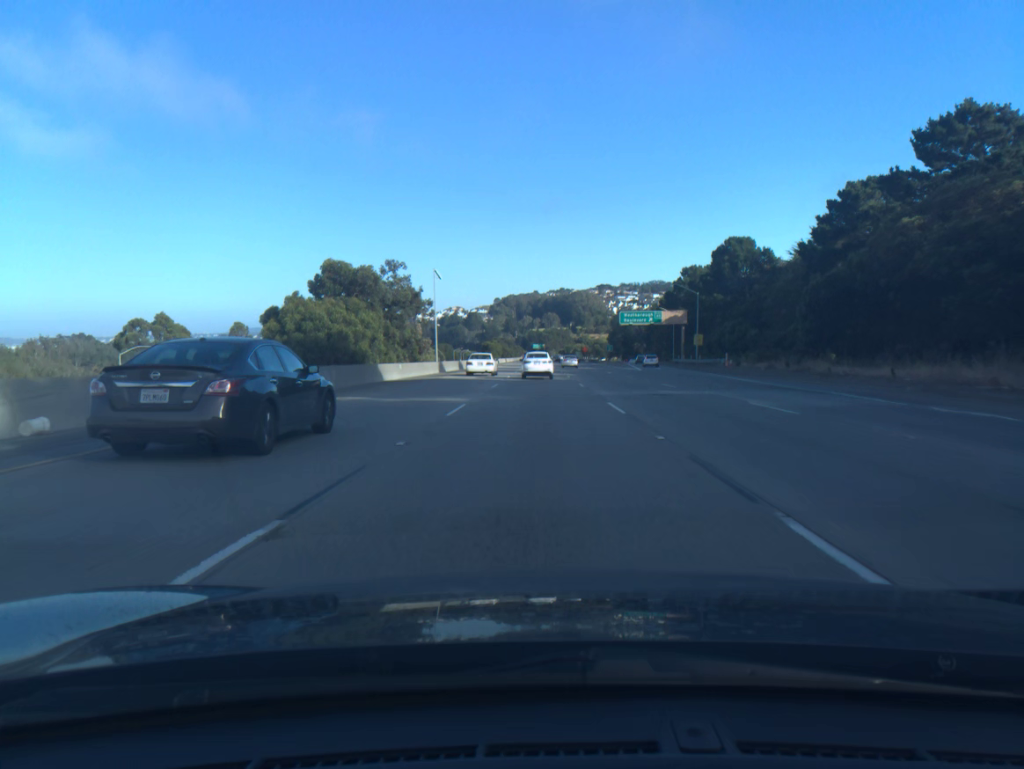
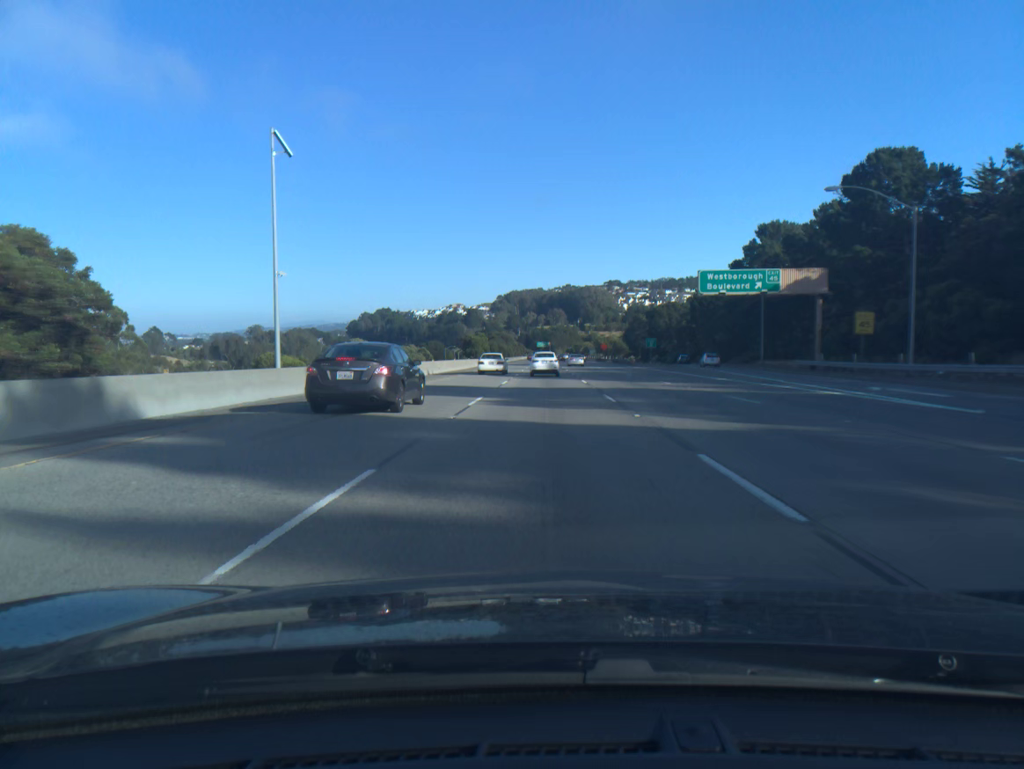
(-0.3, +54.8) m; 0°
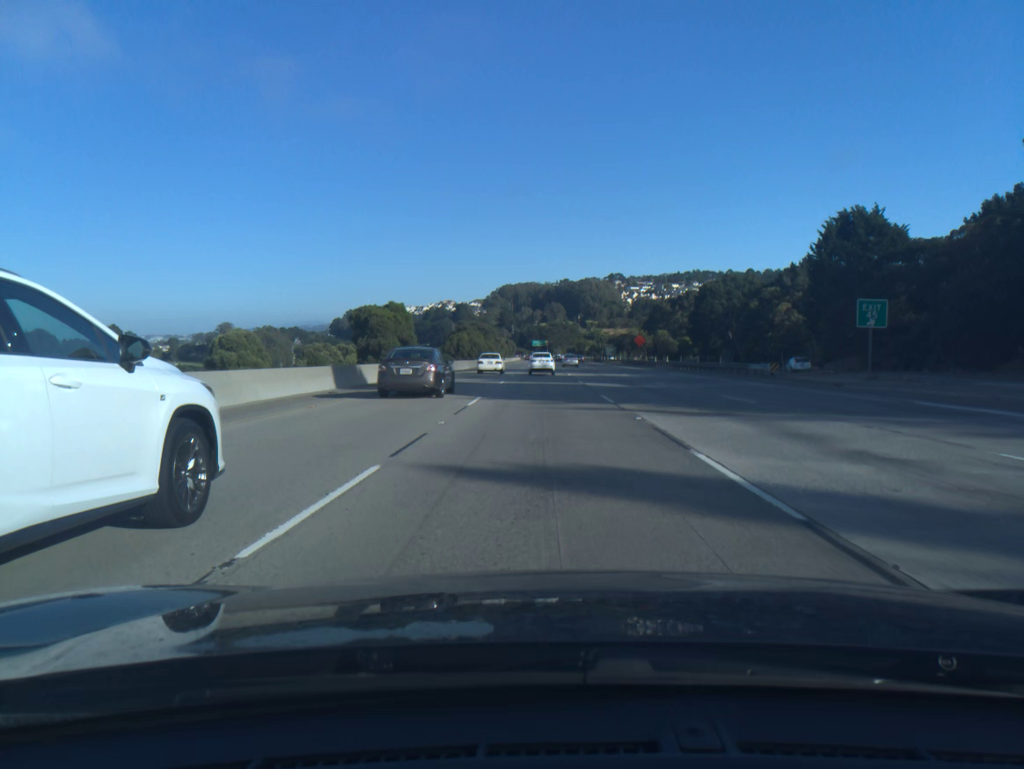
(+0.2, +73.1) m; 0°
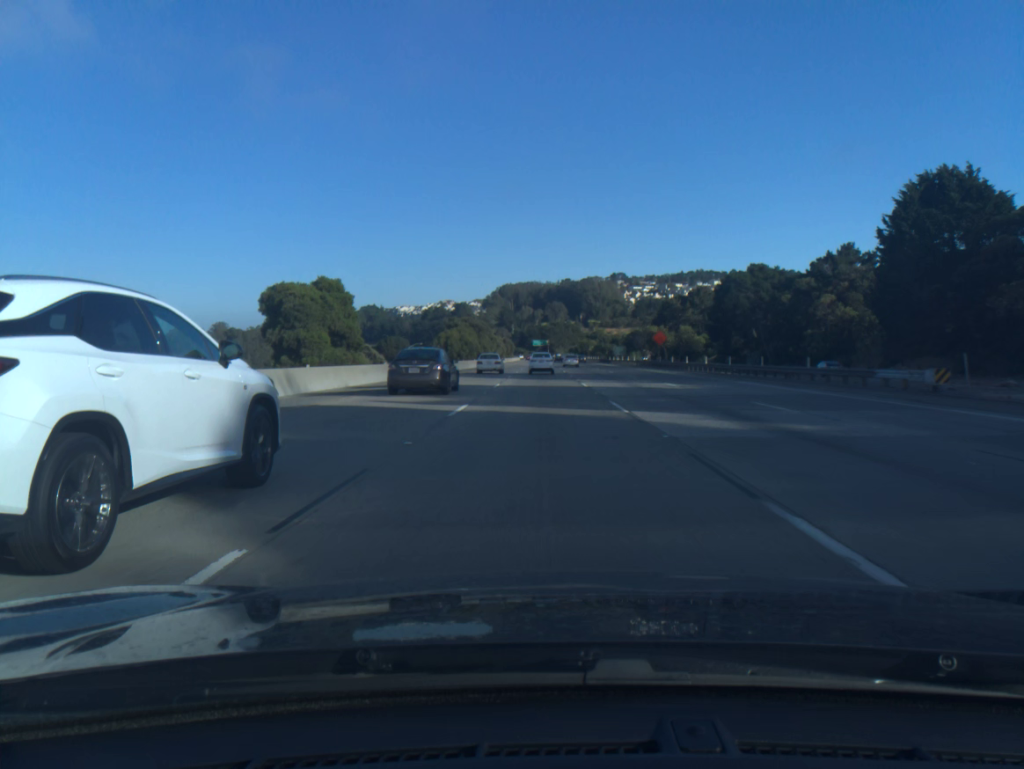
(0.0, +18.3) m; 0°
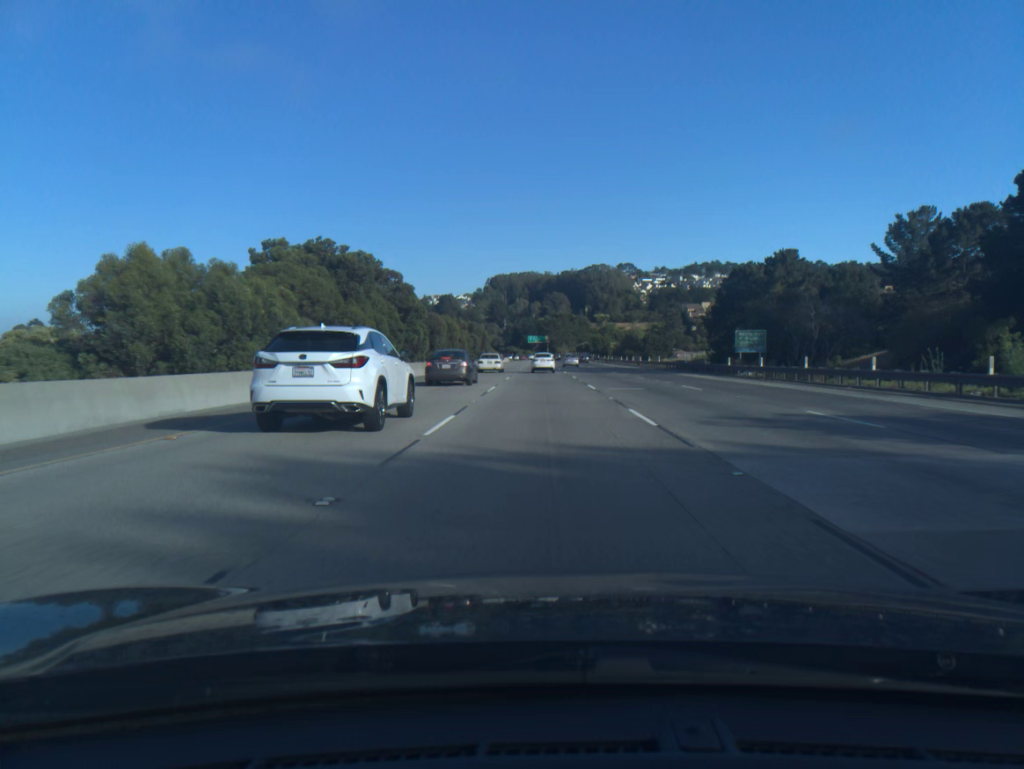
(-0.2, +91.2) m; 0°
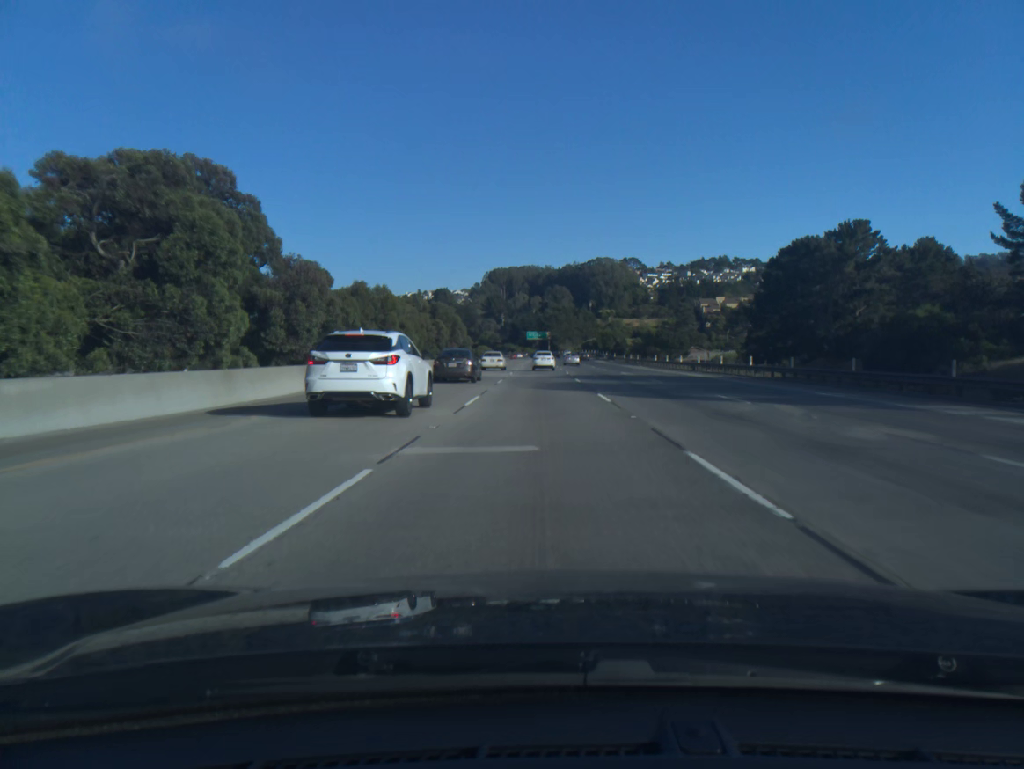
(0.0, +36.4) m; 0°
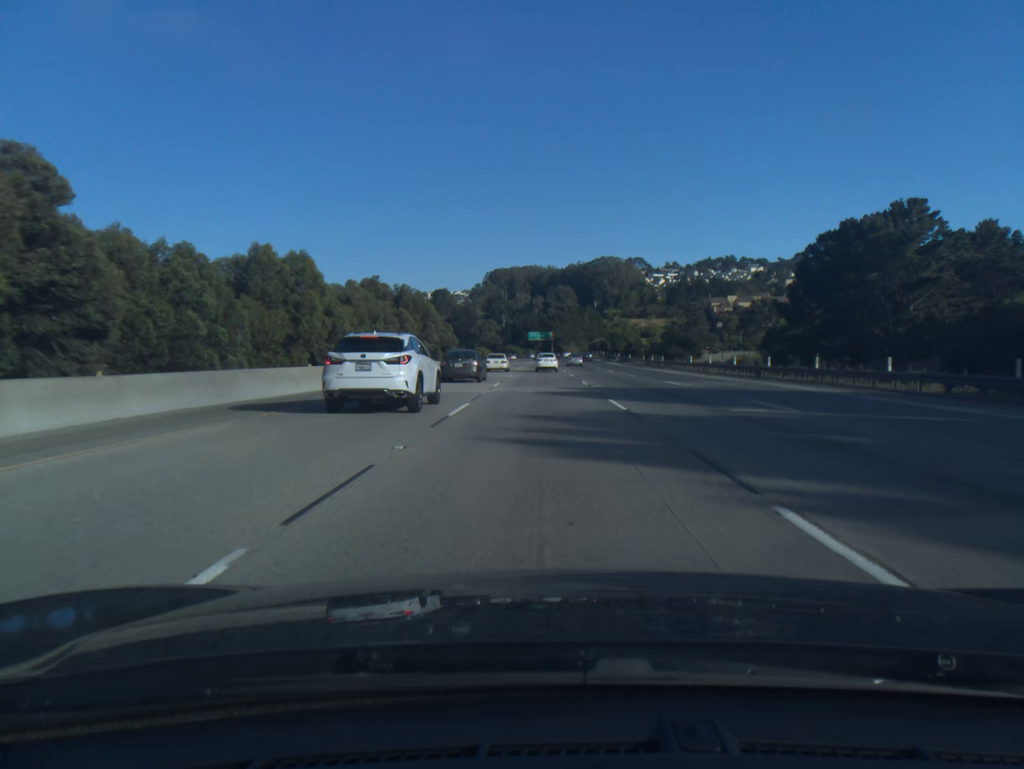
(0.0, +18.2) m; 0°
